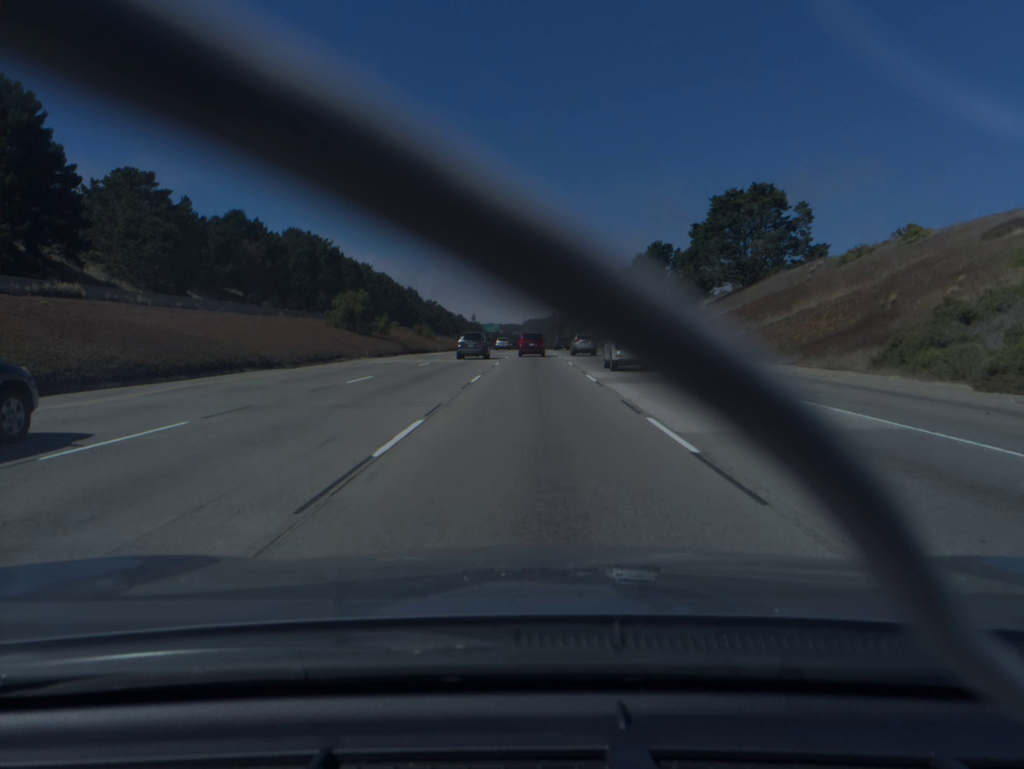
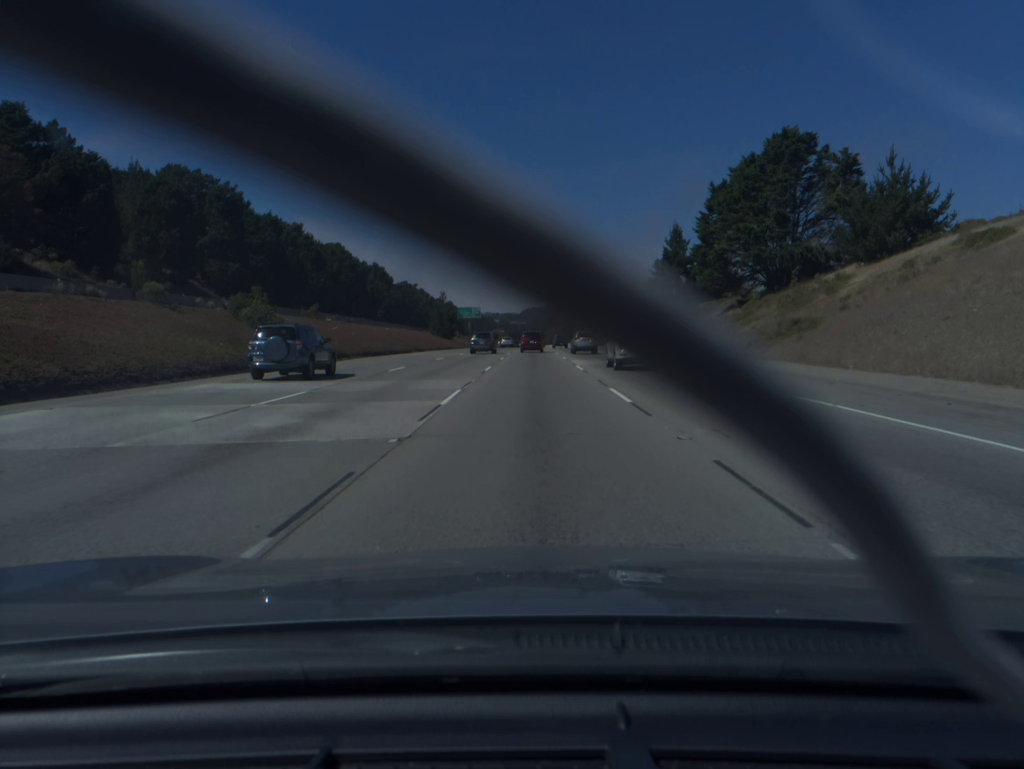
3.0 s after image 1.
(-0.1, +81.2) m; 0°
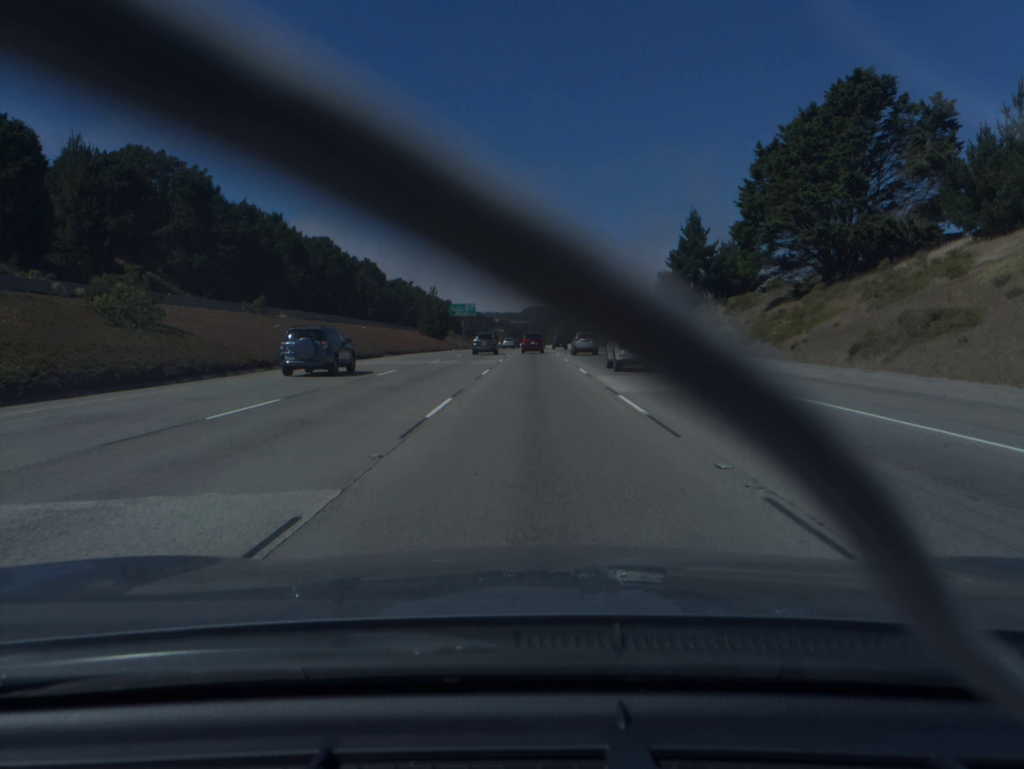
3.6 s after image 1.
(0.0, +16.7) m; 0°
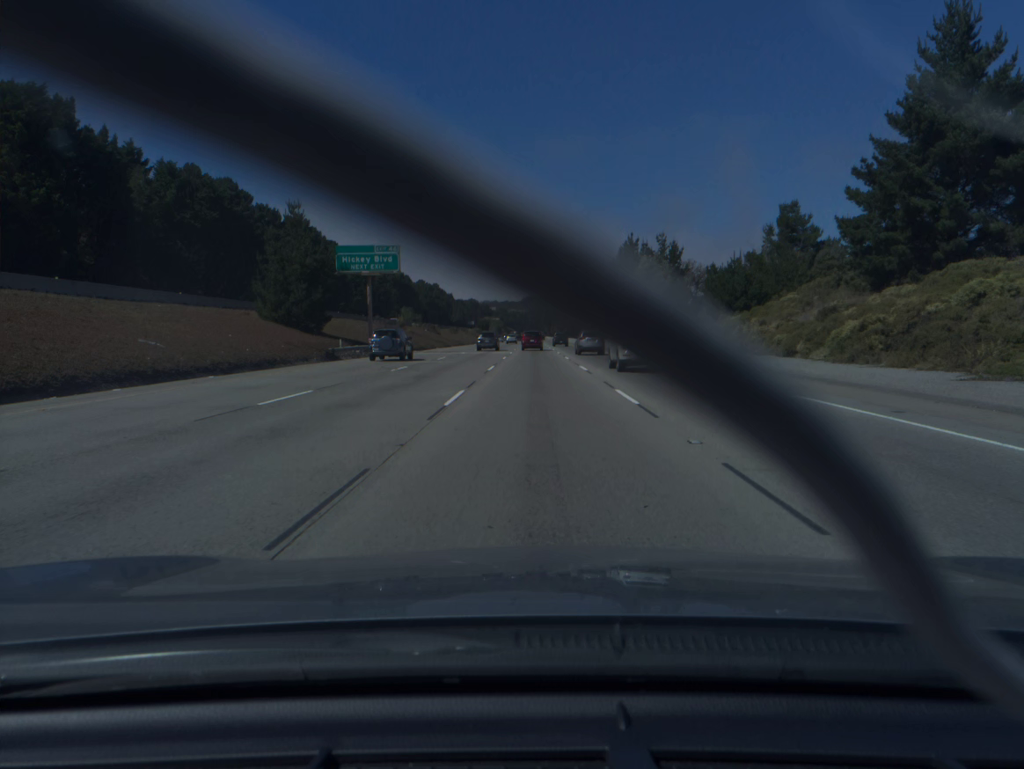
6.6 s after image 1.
(0.0, +85.5) m; 0°
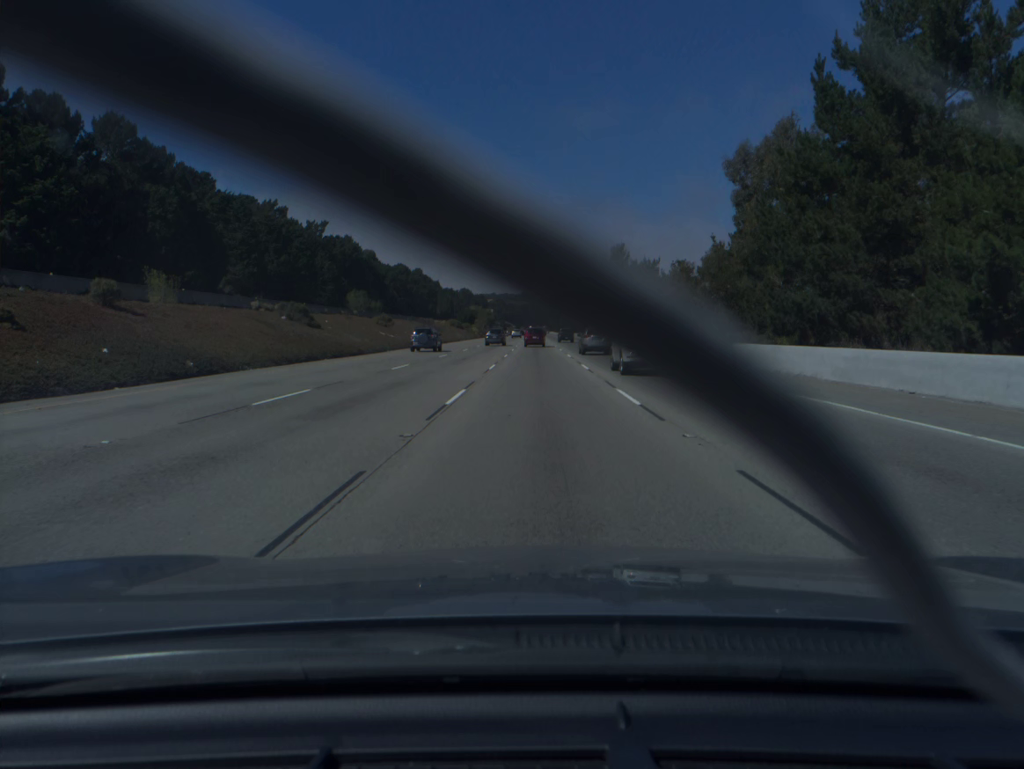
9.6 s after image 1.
(+0.1, +87.9) m; 0°
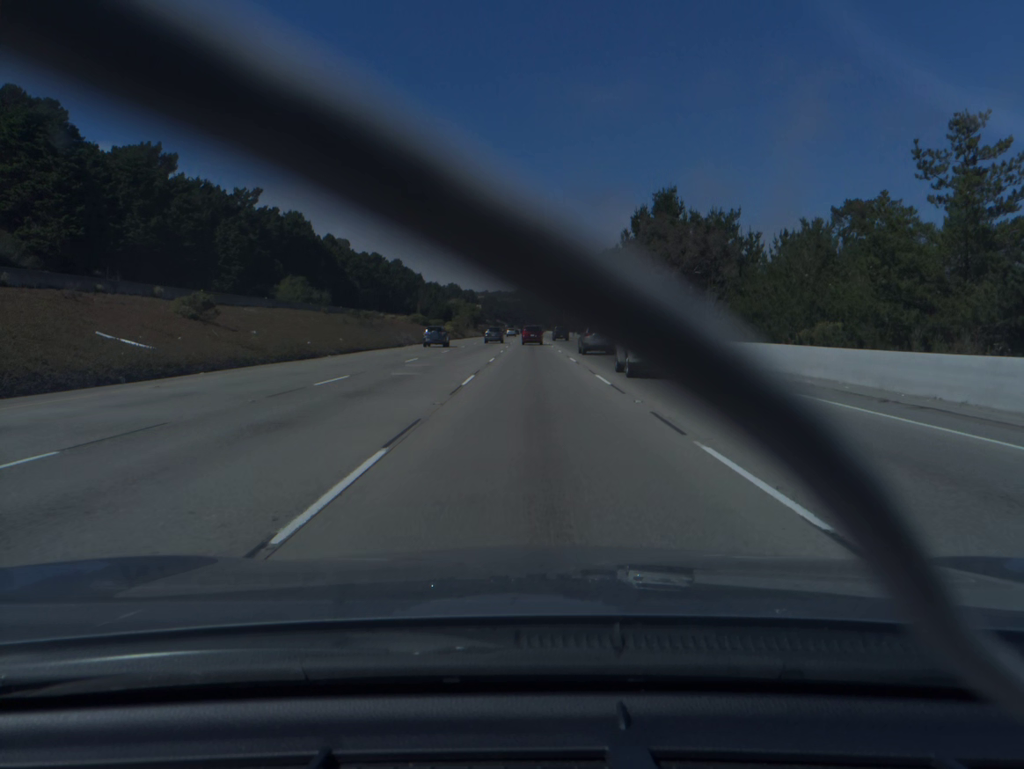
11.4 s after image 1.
(+0.2, +53.7) m; 0°
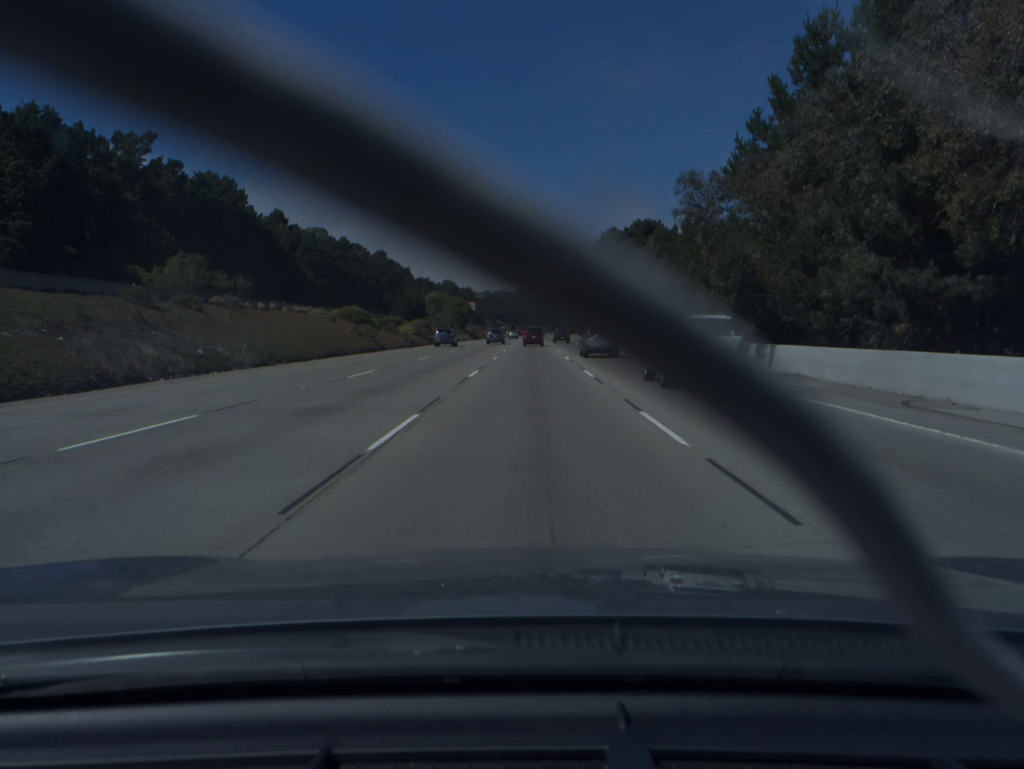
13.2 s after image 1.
(-0.1, +54.3) m; 0°
